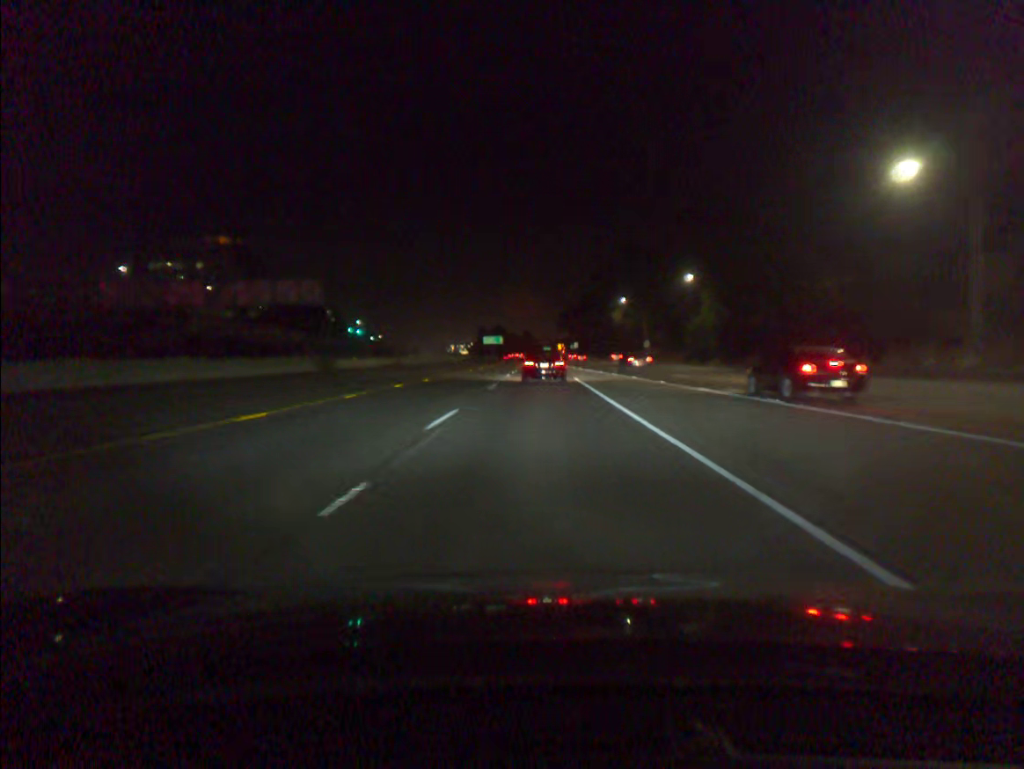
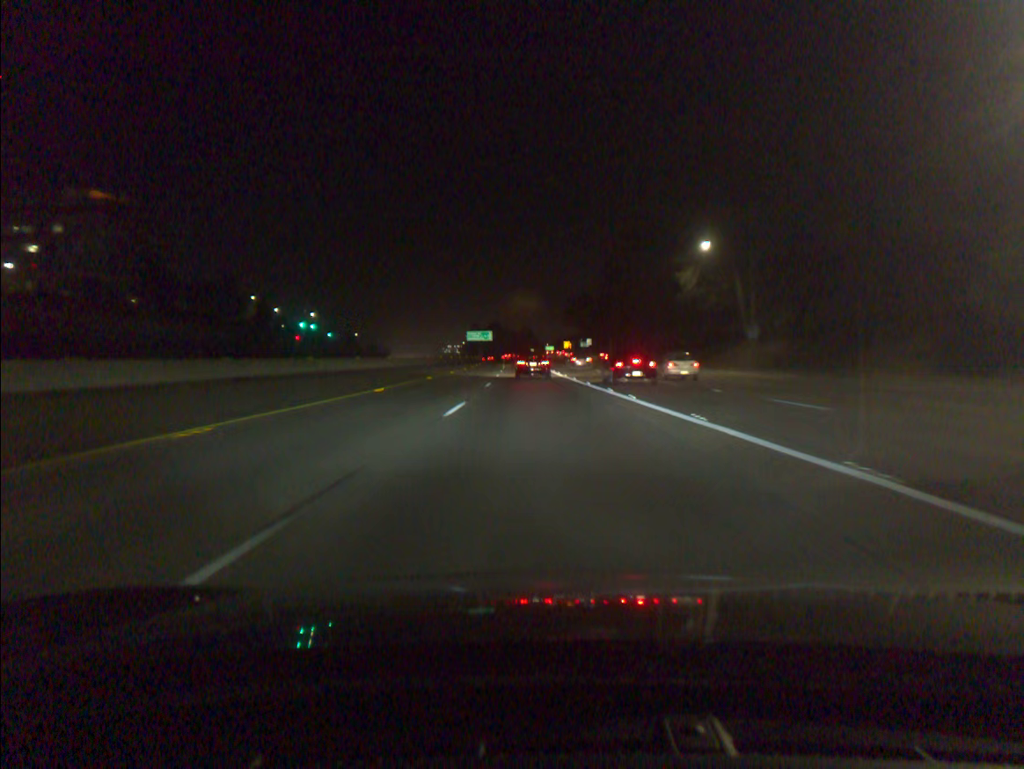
(0.0, +70.6) m; 0°
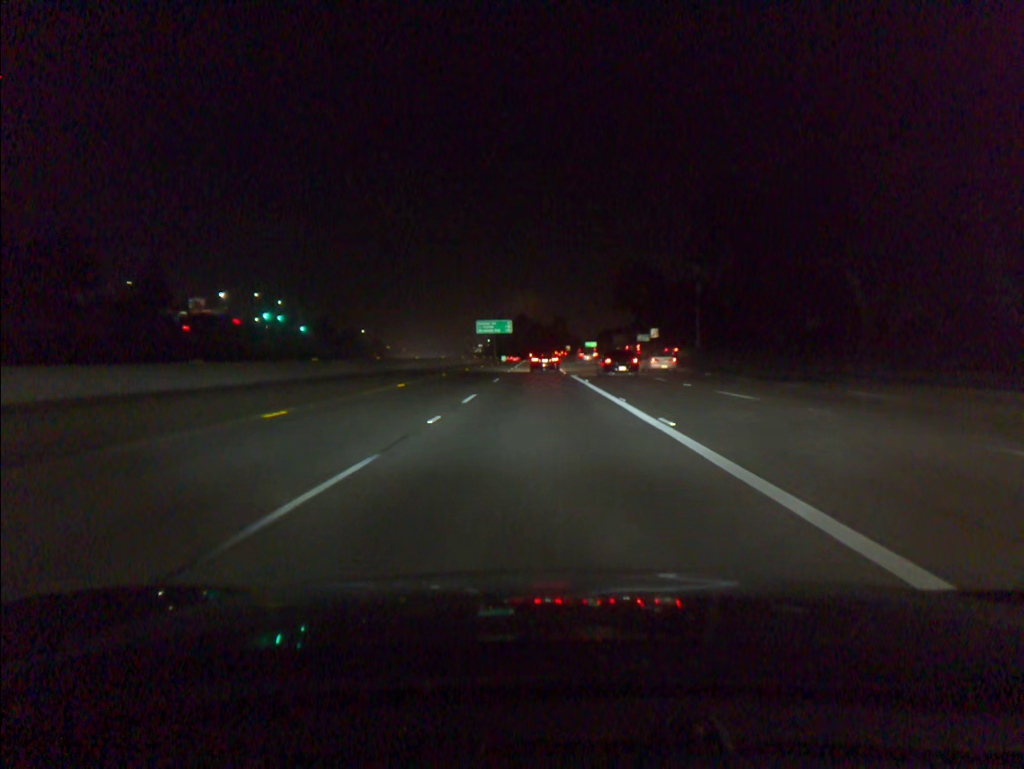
(-1.3, +69.0) m; -2°
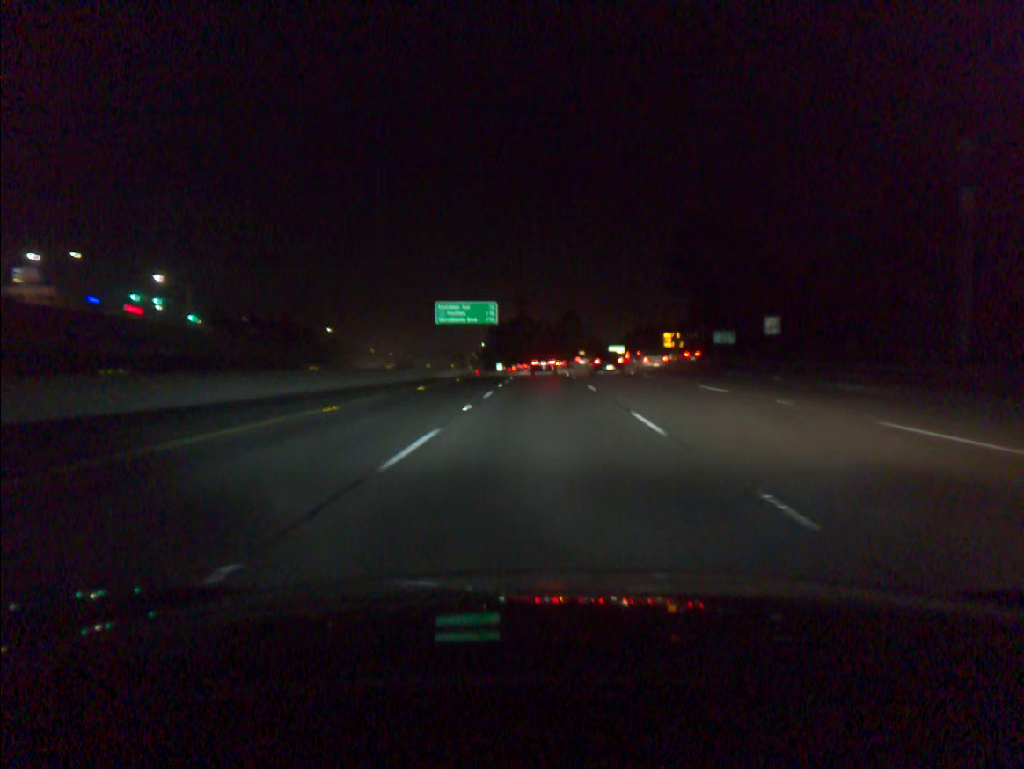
(-0.5, +69.9) m; 0°
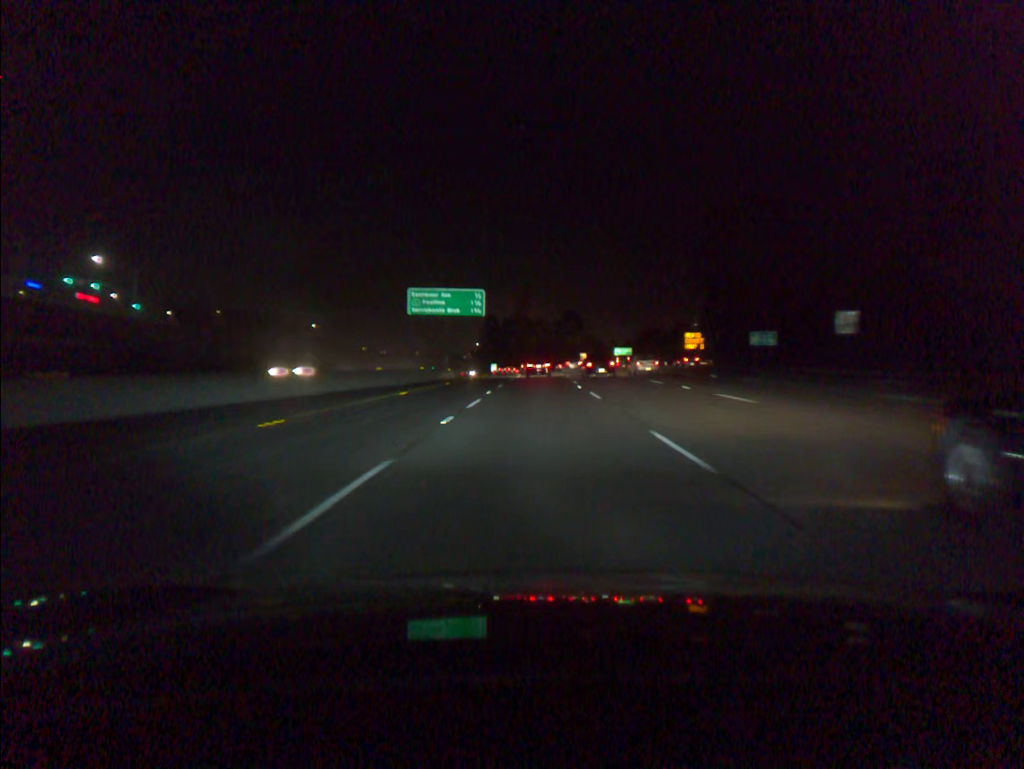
(0.0, +18.3) m; 0°
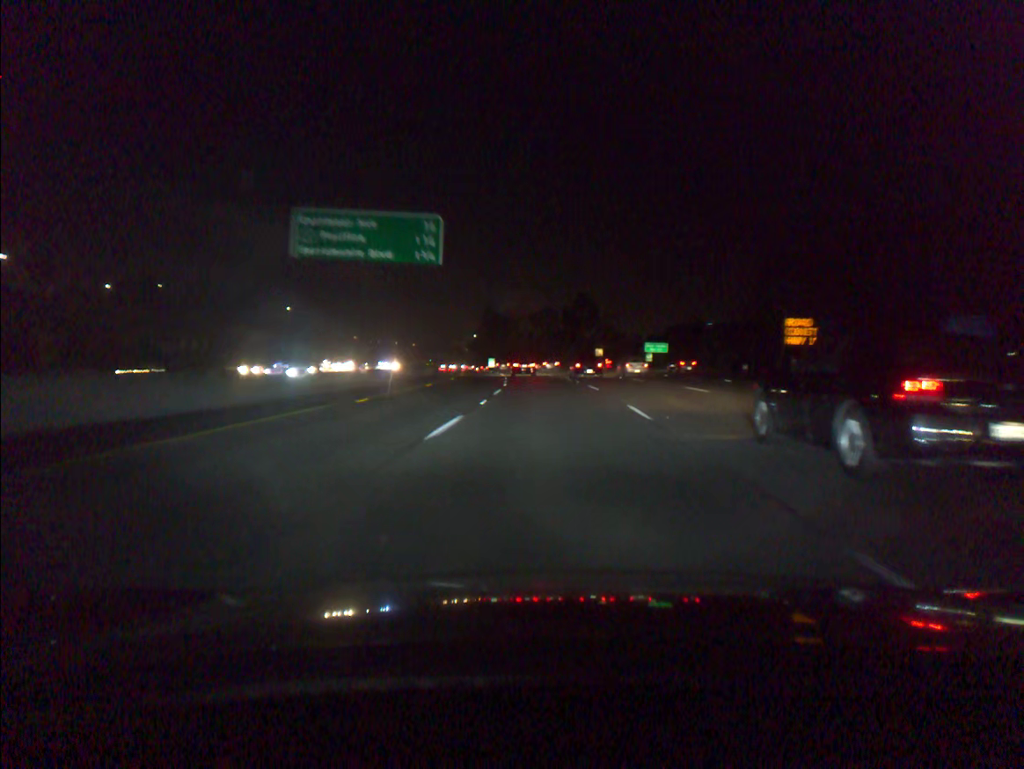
(-0.1, +36.9) m; 0°
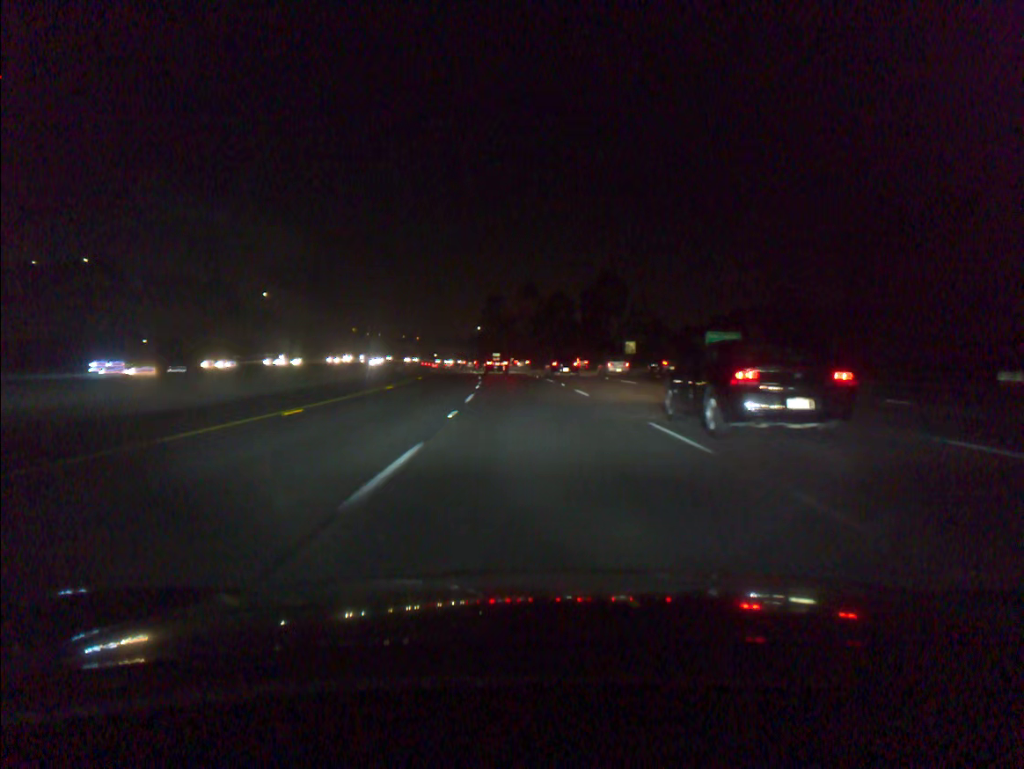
(-0.1, +34.4) m; -1°
